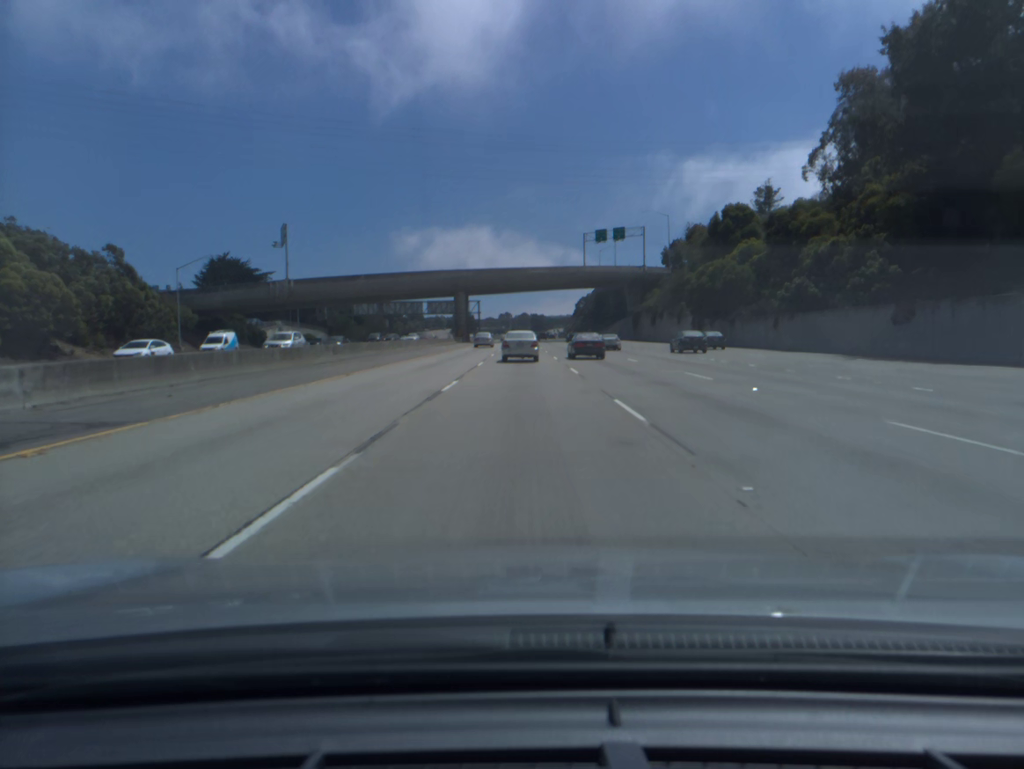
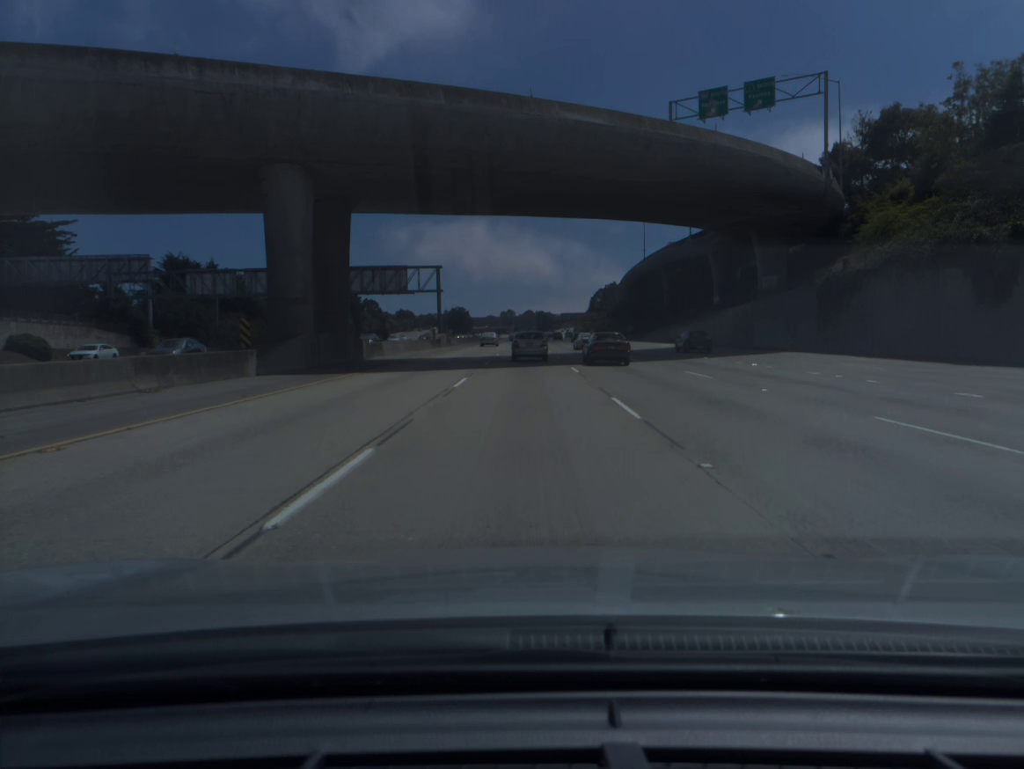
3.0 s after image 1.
(-0.1, +87.0) m; 0°
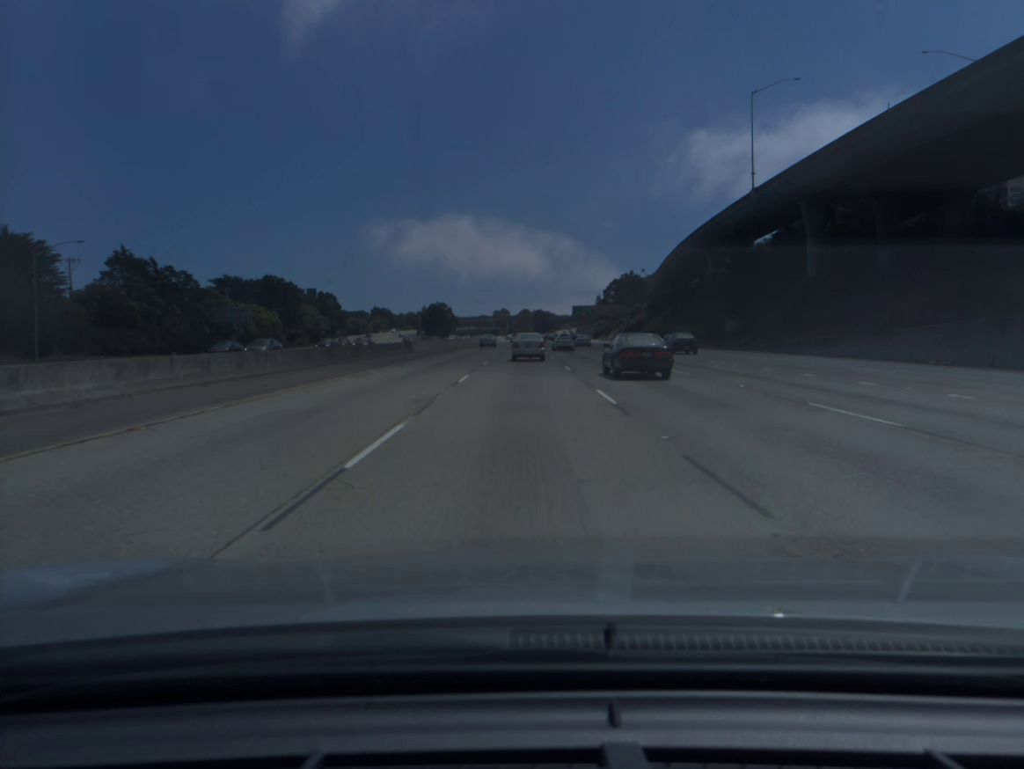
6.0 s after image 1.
(+0.3, +84.8) m; 0°
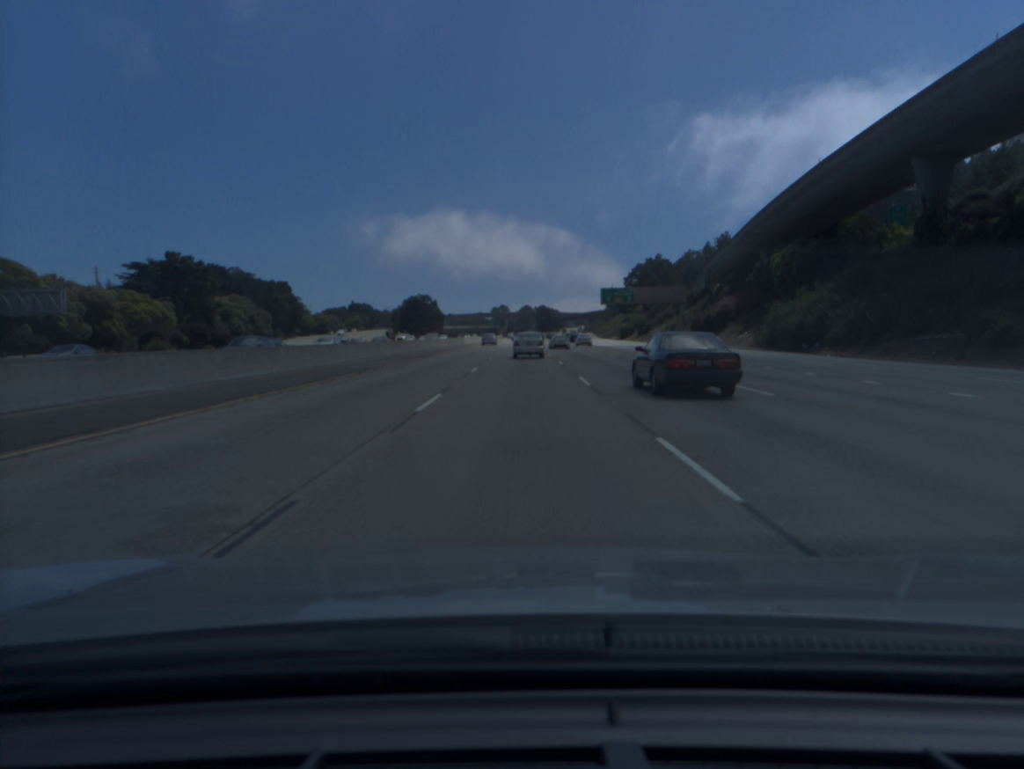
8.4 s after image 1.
(-0.1, +67.6) m; 0°
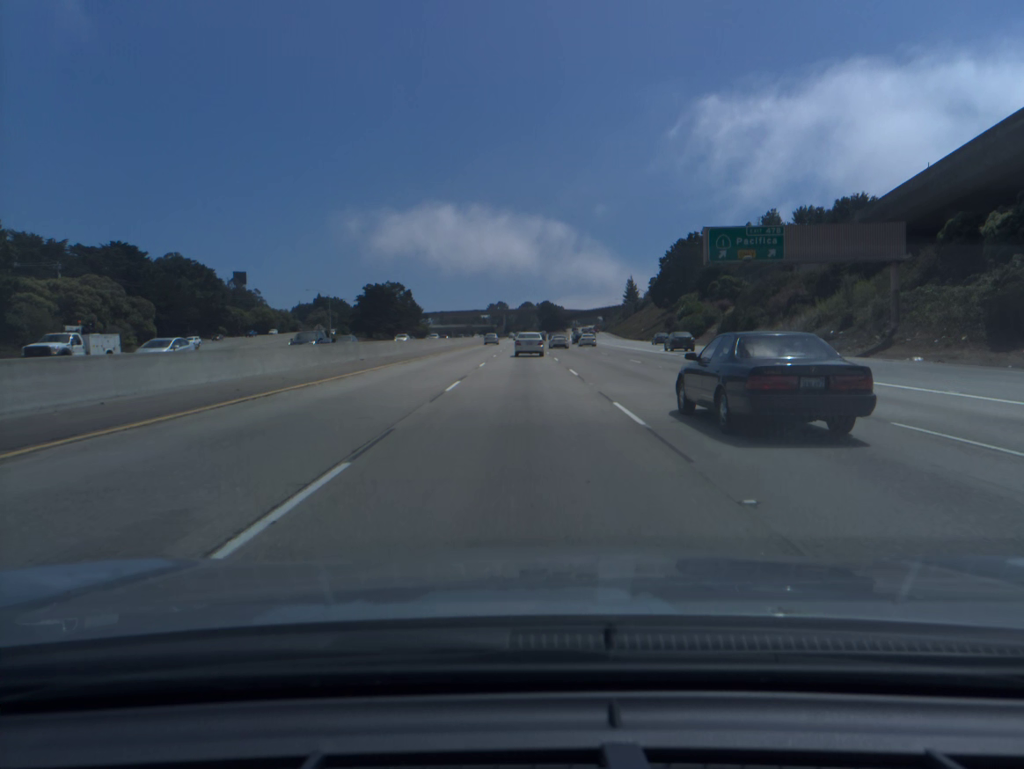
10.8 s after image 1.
(0.0, +67.7) m; 0°
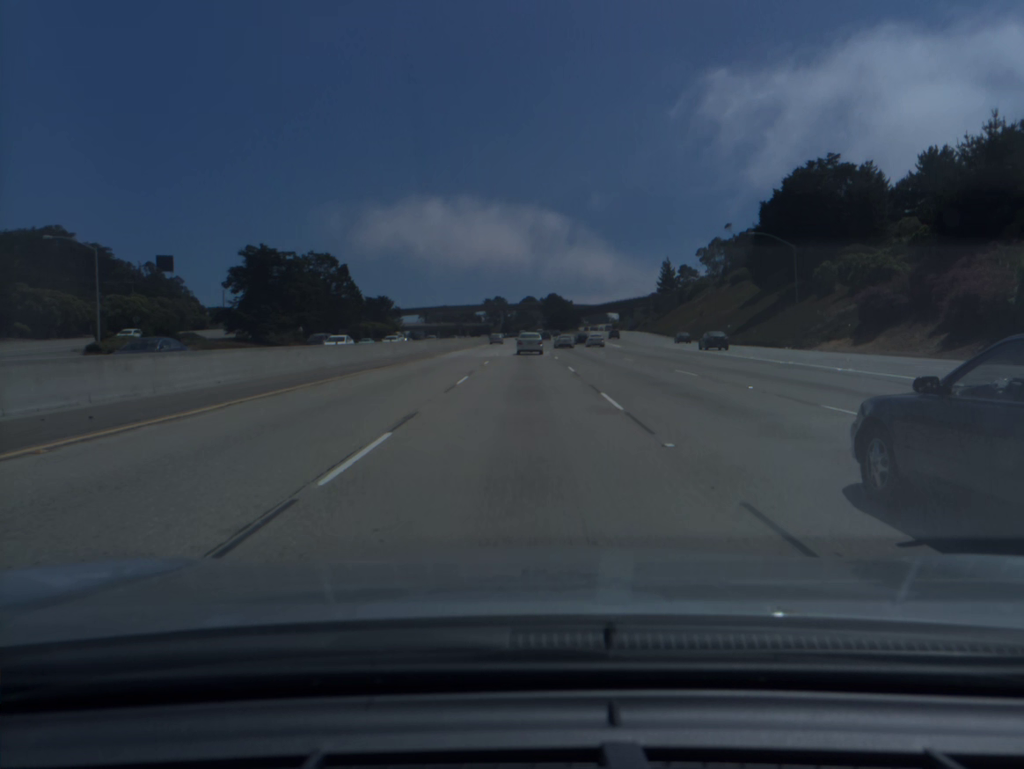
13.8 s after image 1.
(0.0, +85.1) m; 0°
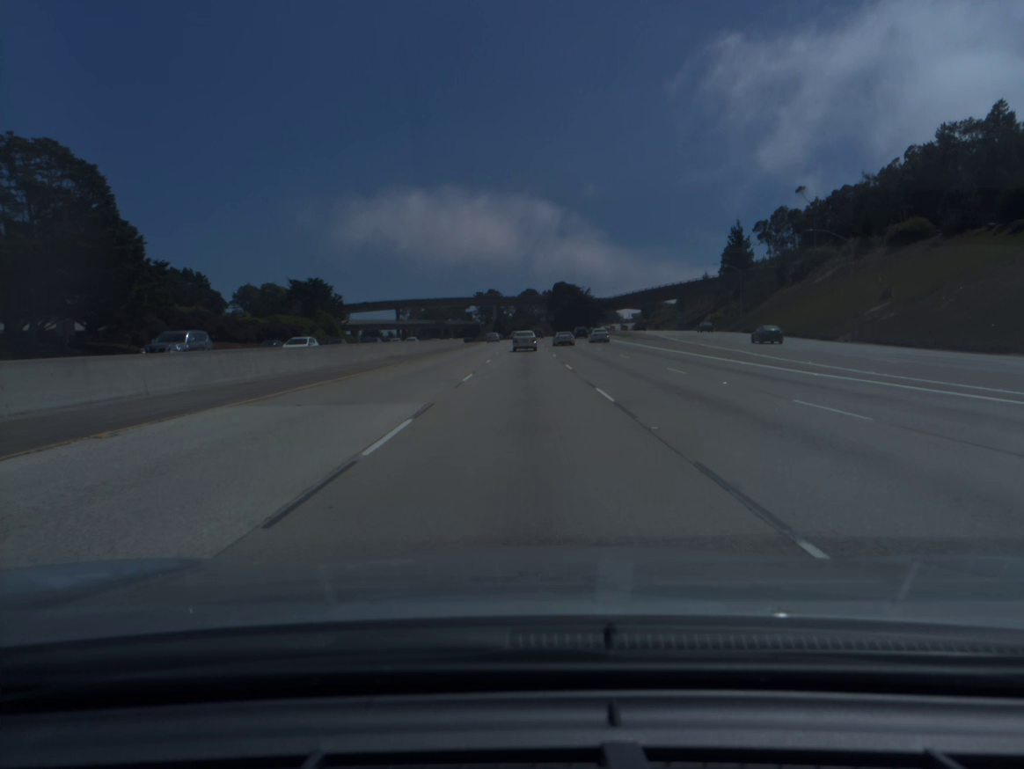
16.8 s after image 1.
(+0.2, +85.8) m; 0°
